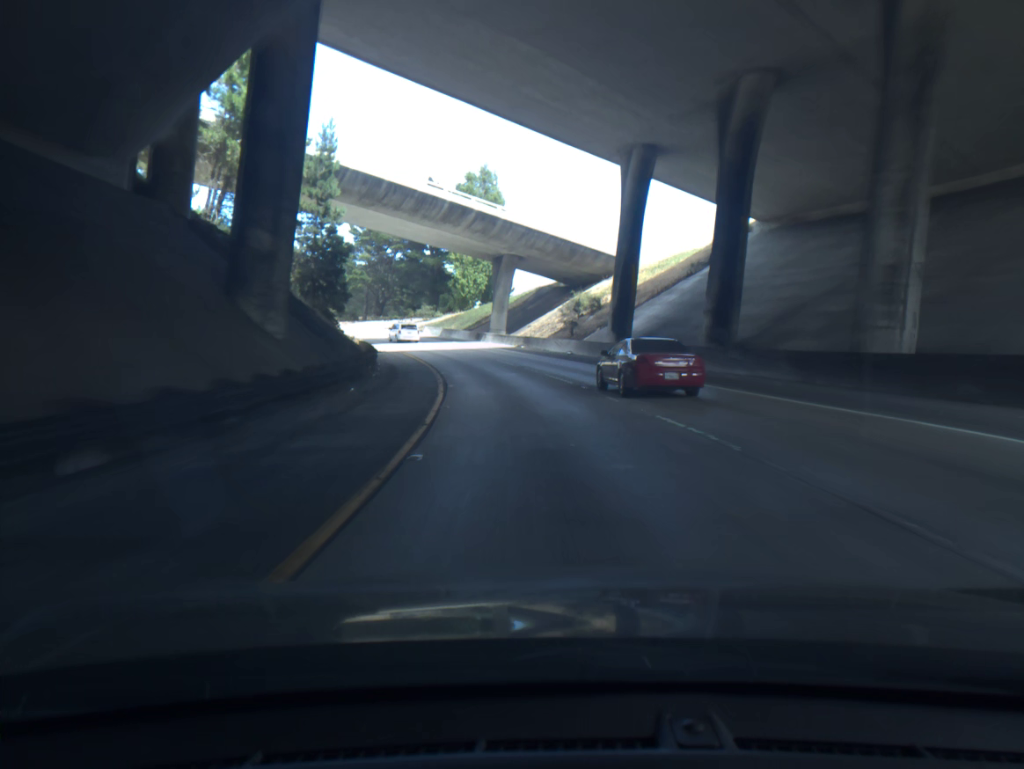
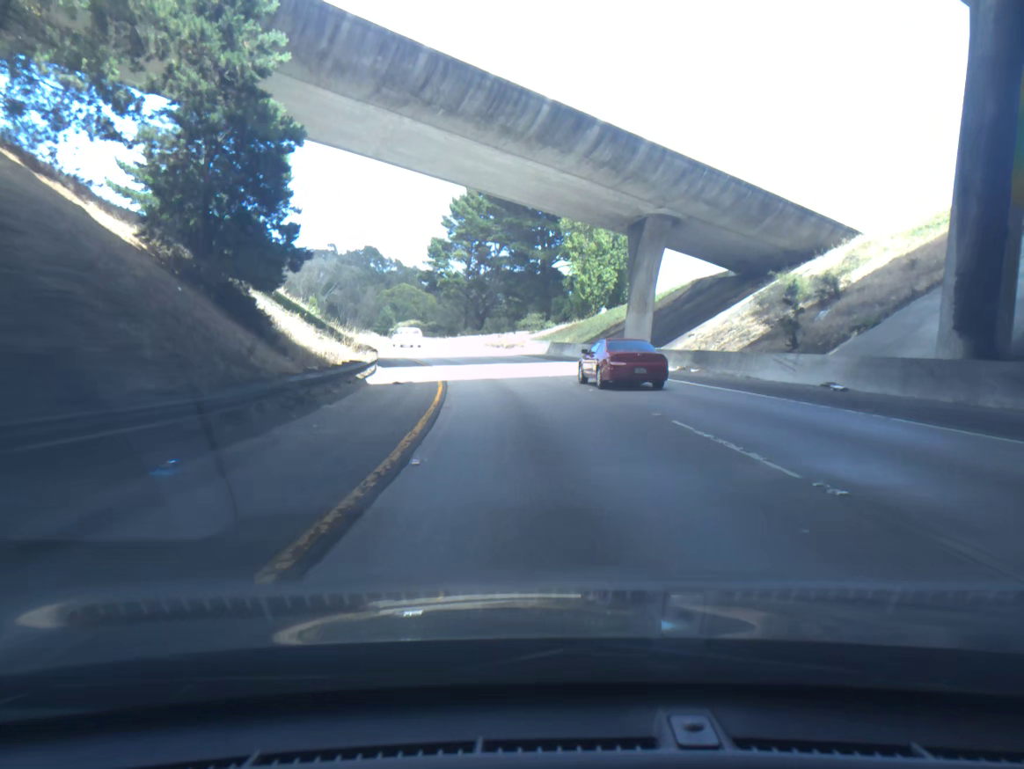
(-2.3, +28.6) m; -9°
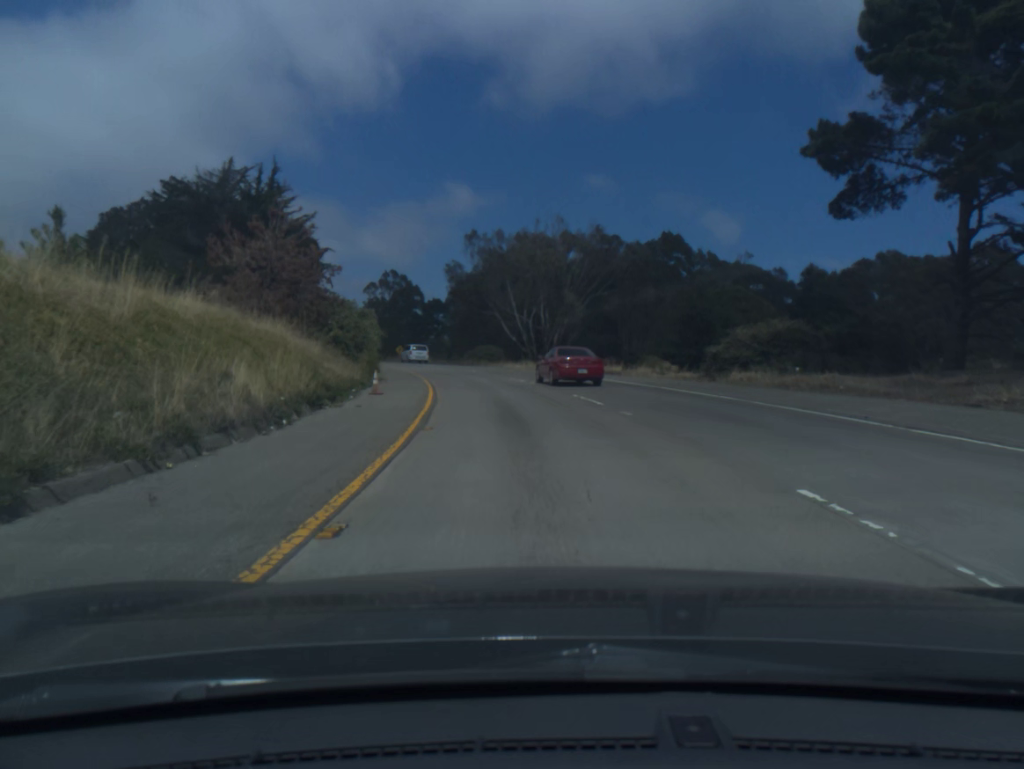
(-13.6, +69.9) m; -22°
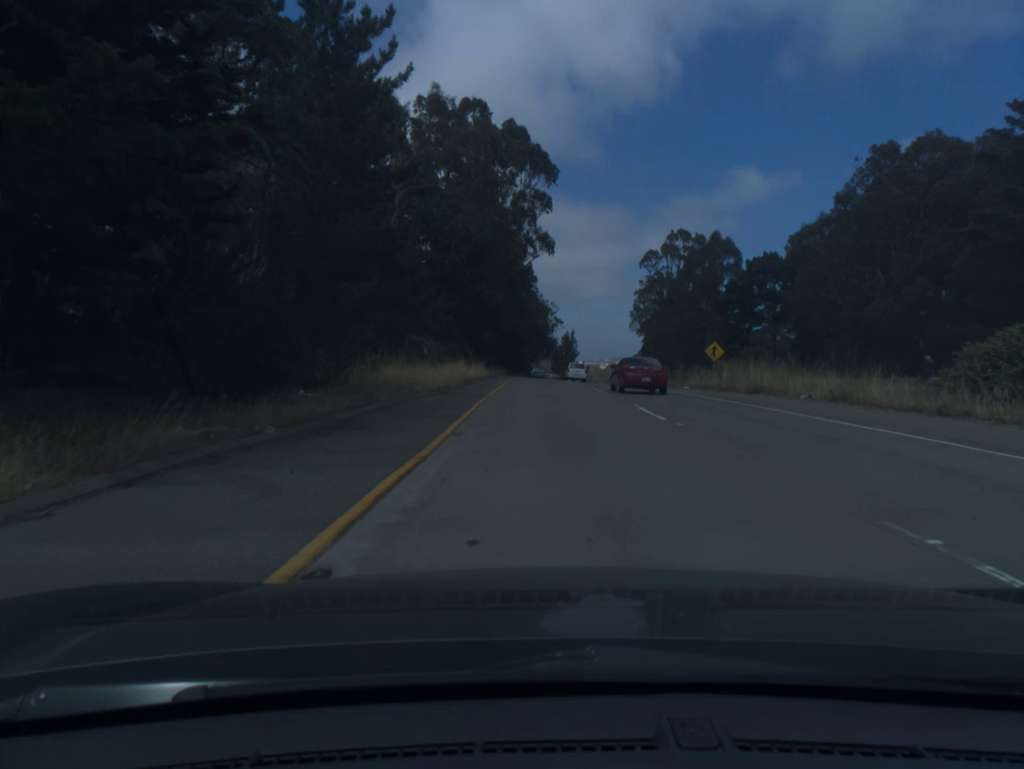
(-15.2, +72.5) m; -20°
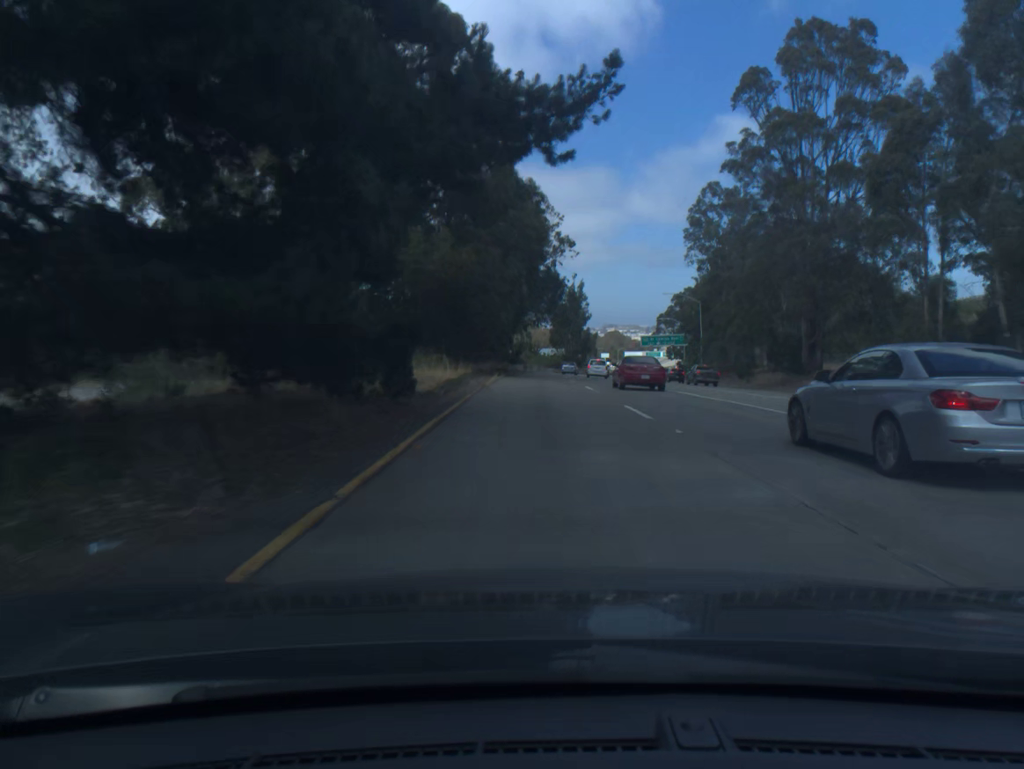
(-0.2, +76.0) m; +1°
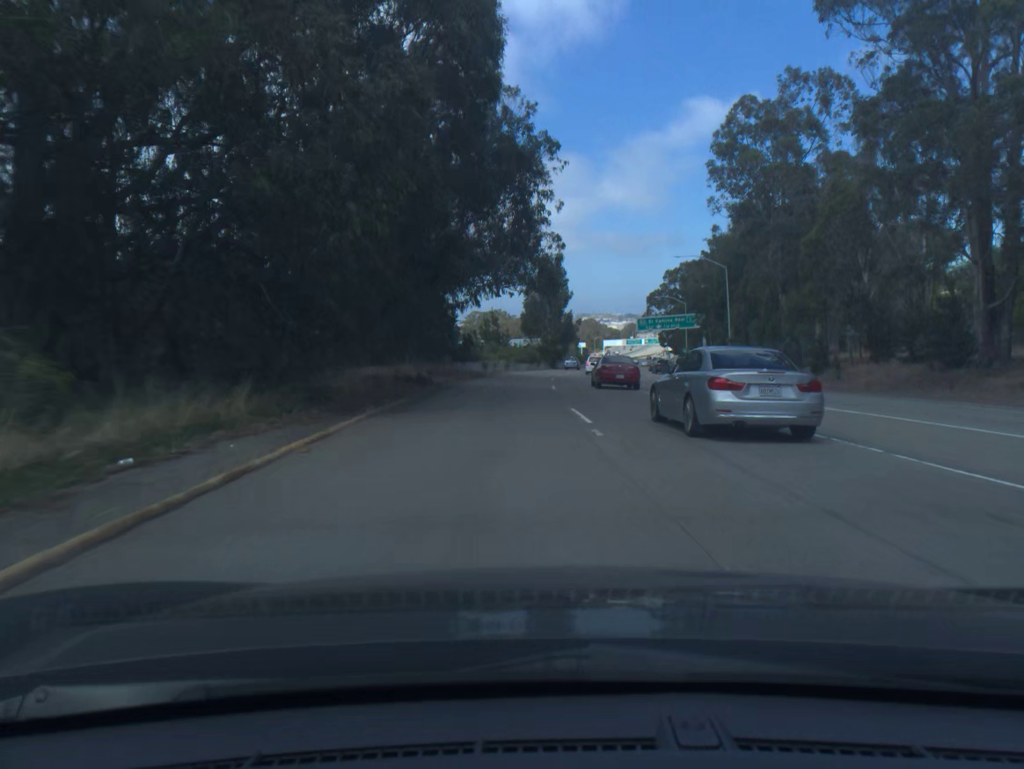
(+0.4, +30.2) m; +2°
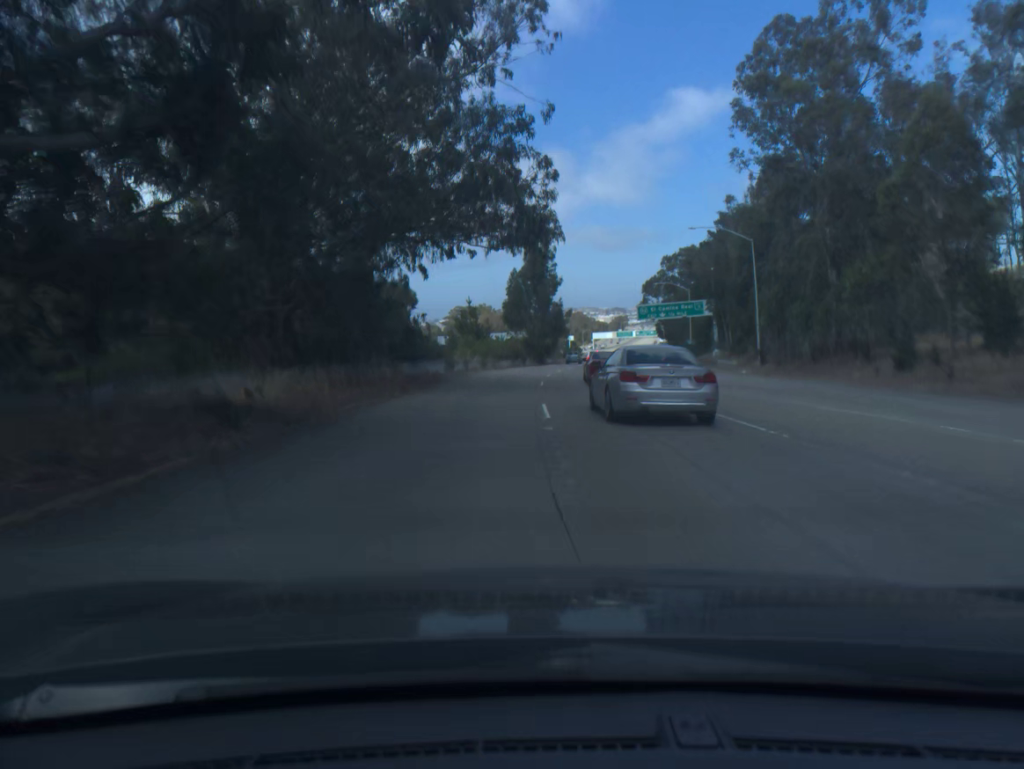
(+0.1, +15.1) m; +1°
